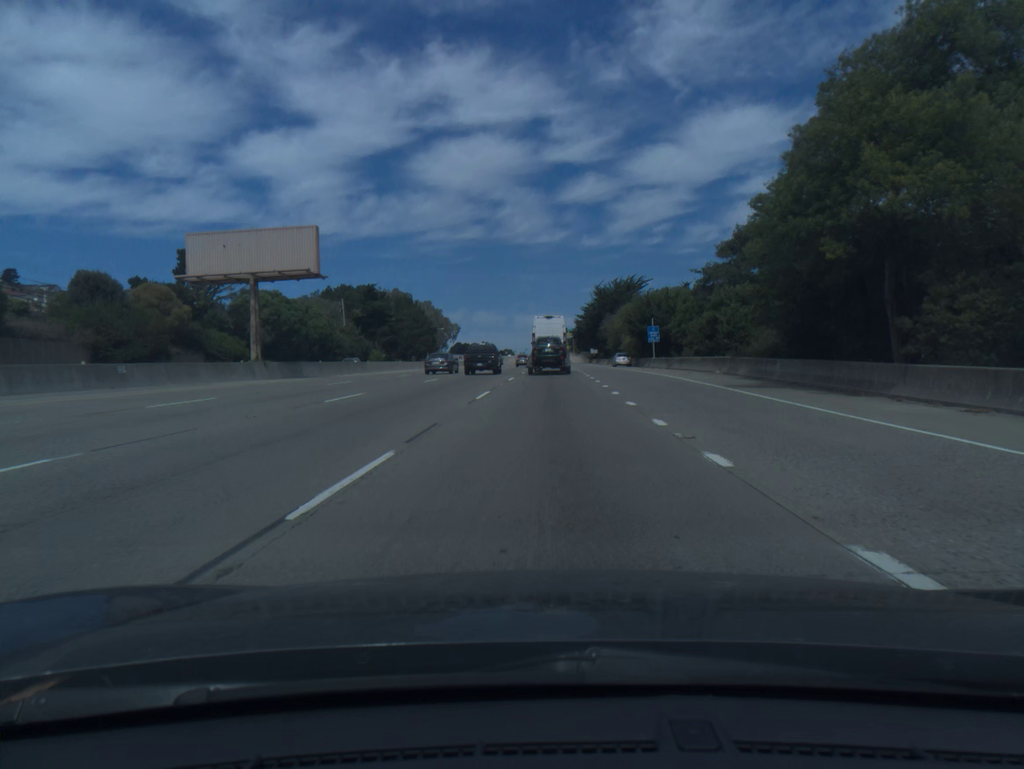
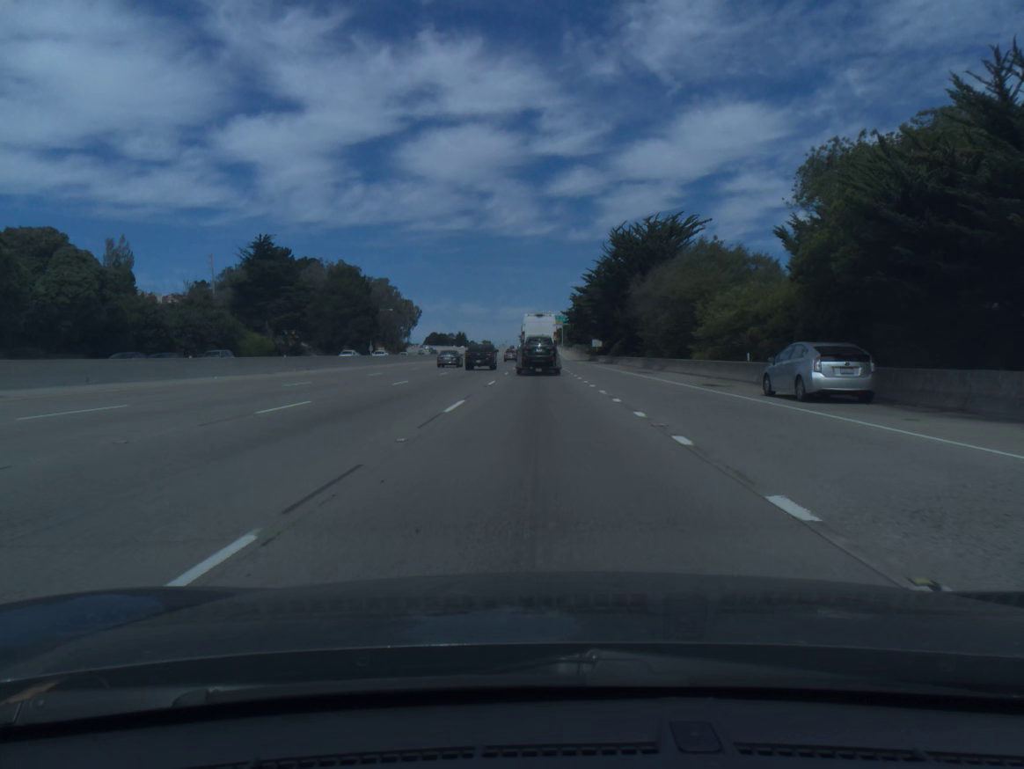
(+1.0, +62.6) m; +1°
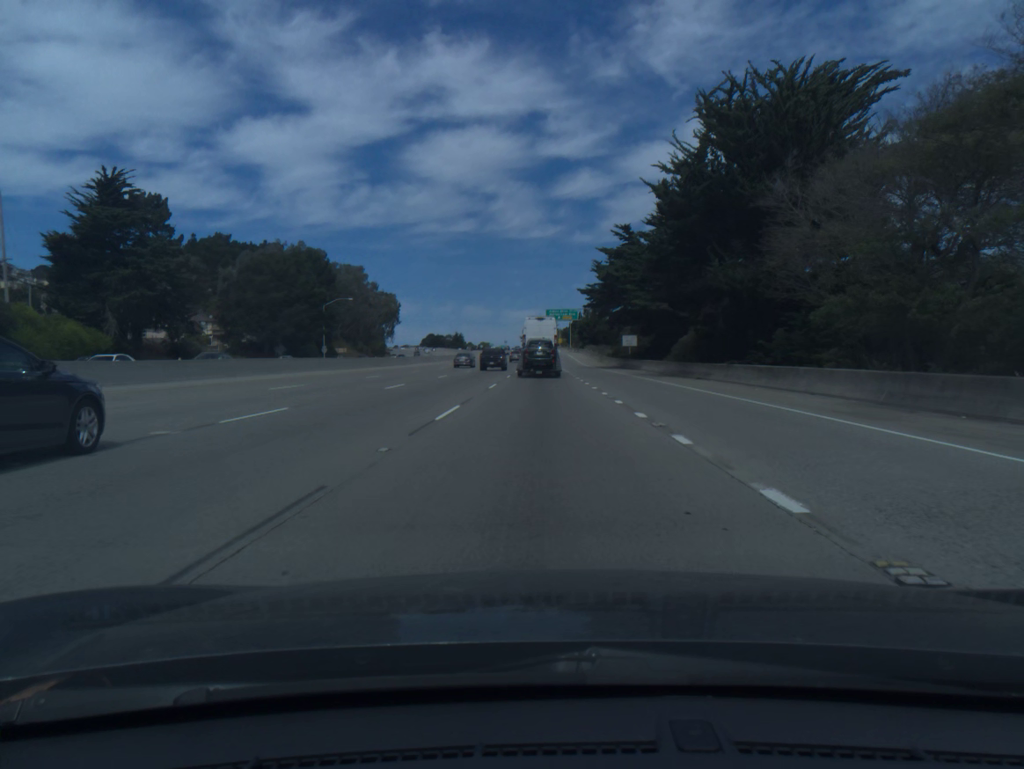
(0.0, +45.5) m; 0°
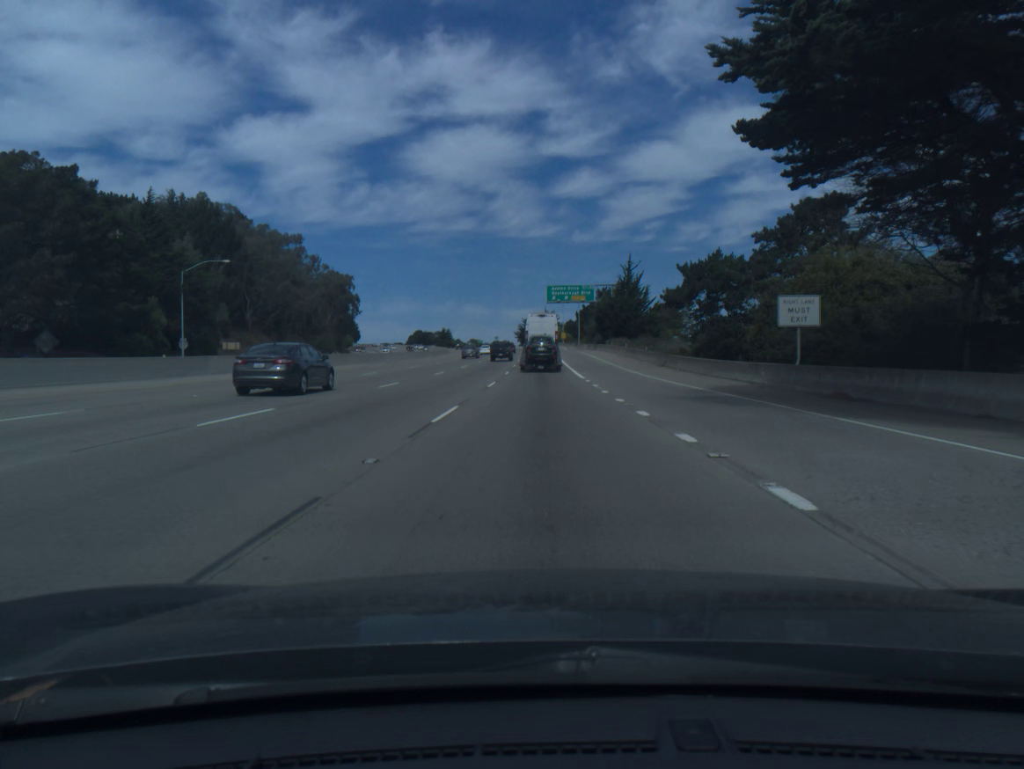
(-0.1, +59.3) m; 0°
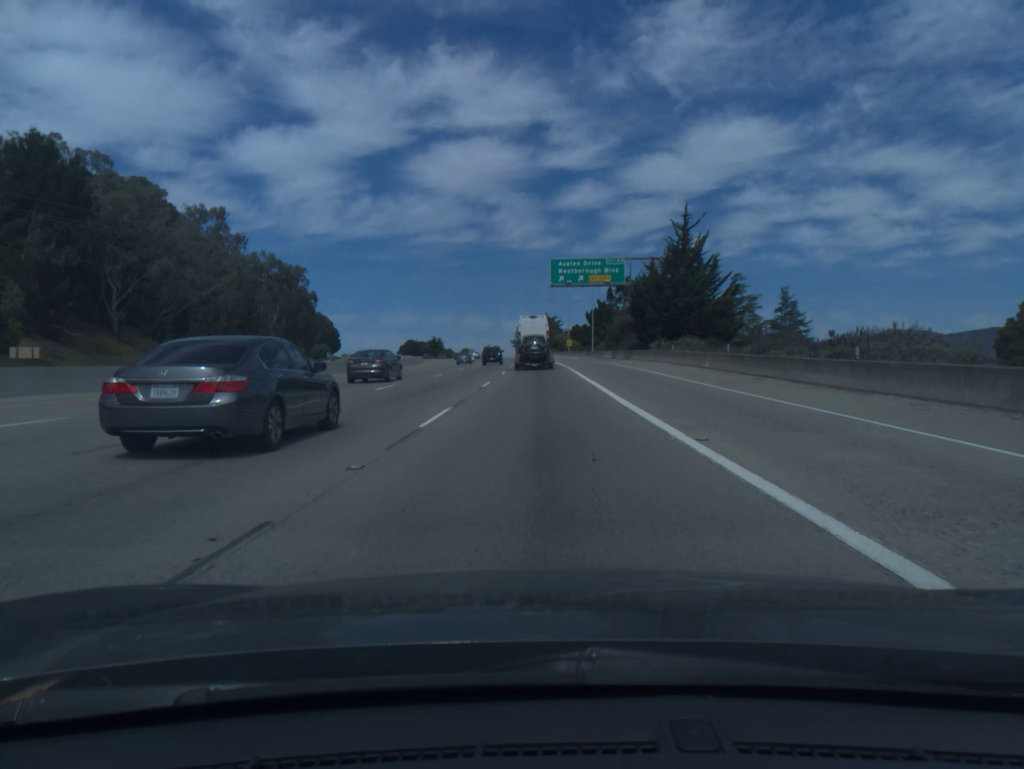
(0.0, +44.2) m; 0°
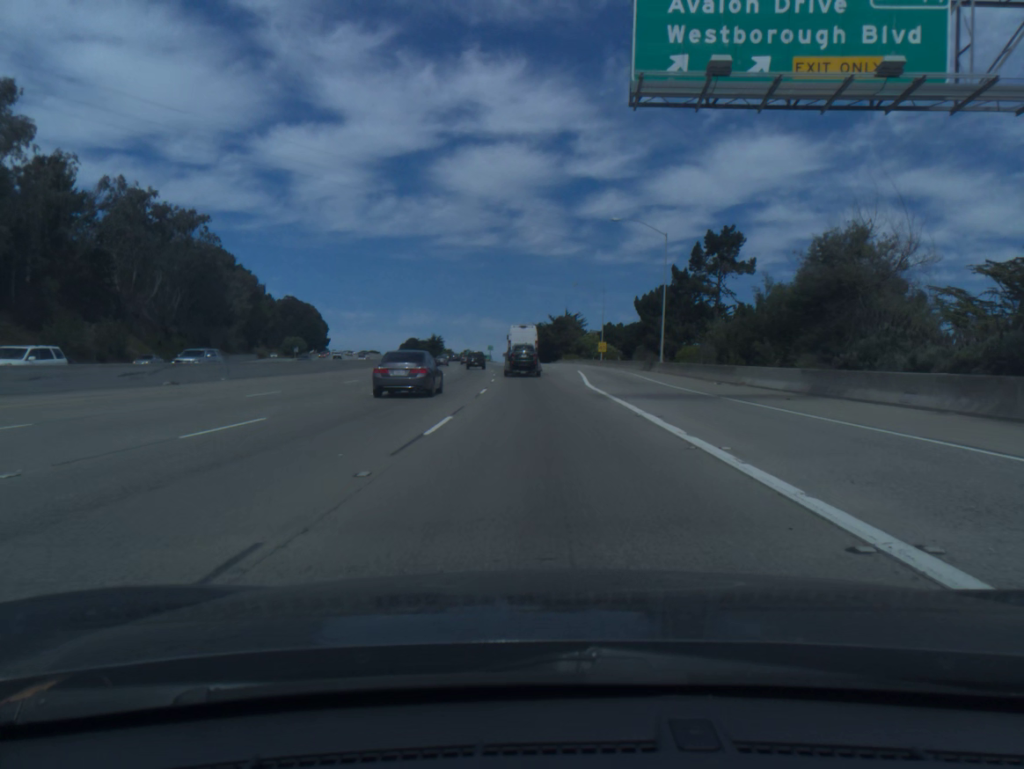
(-0.5, +59.2) m; -1°
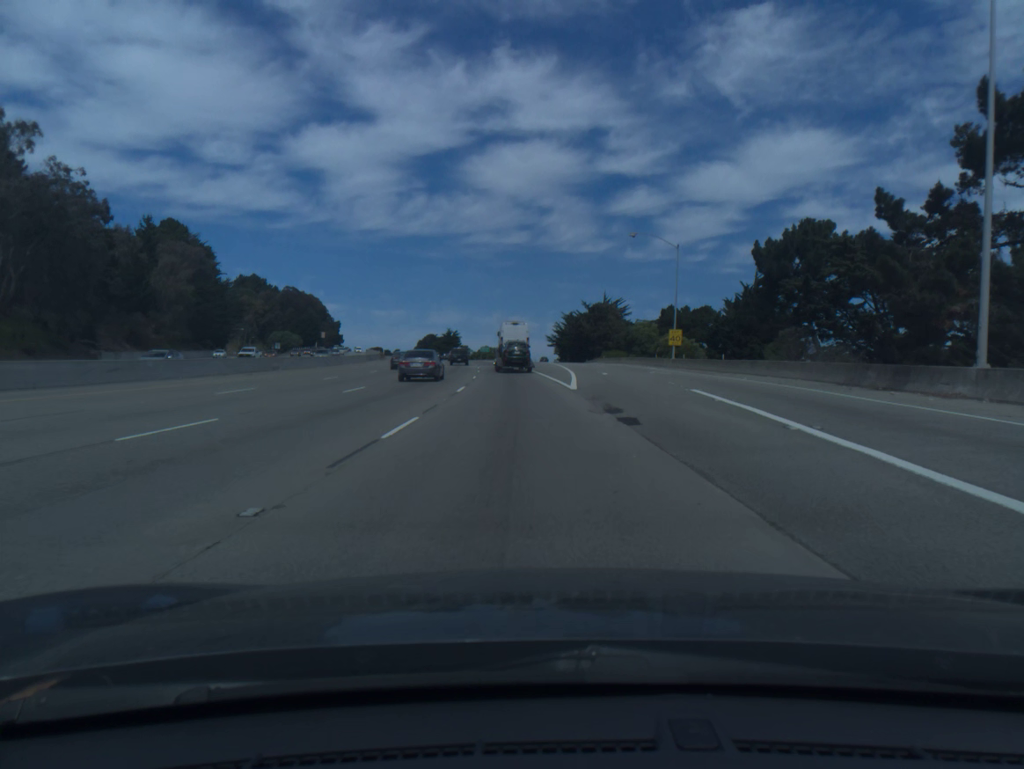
(-0.5, +44.9) m; -2°
